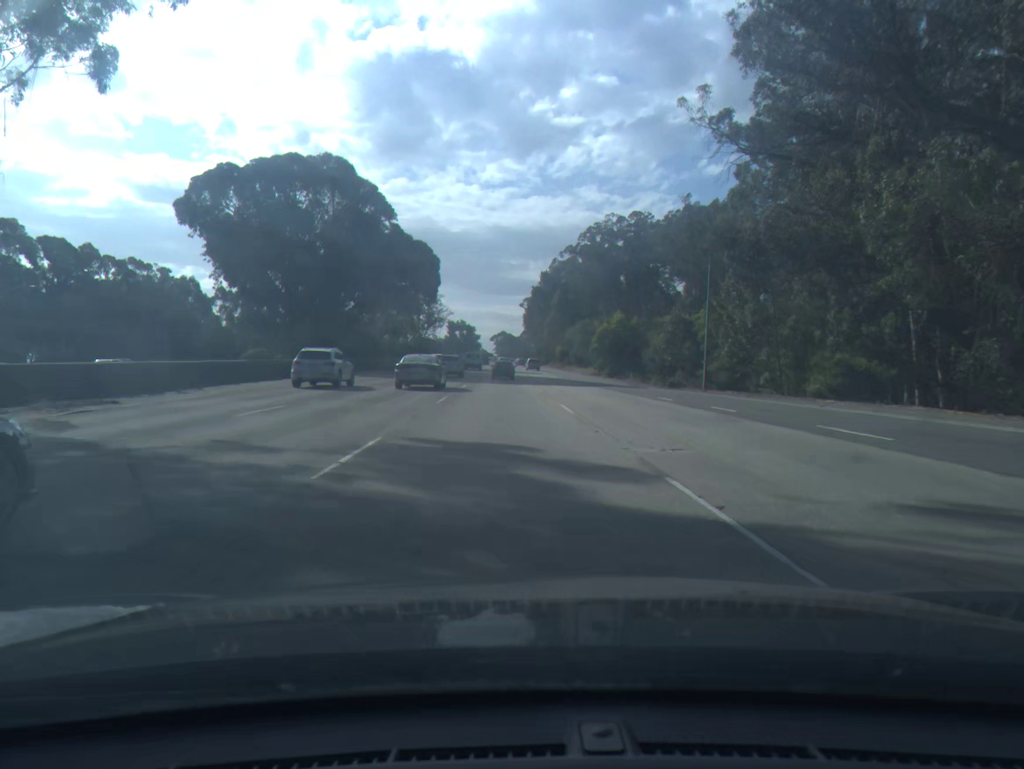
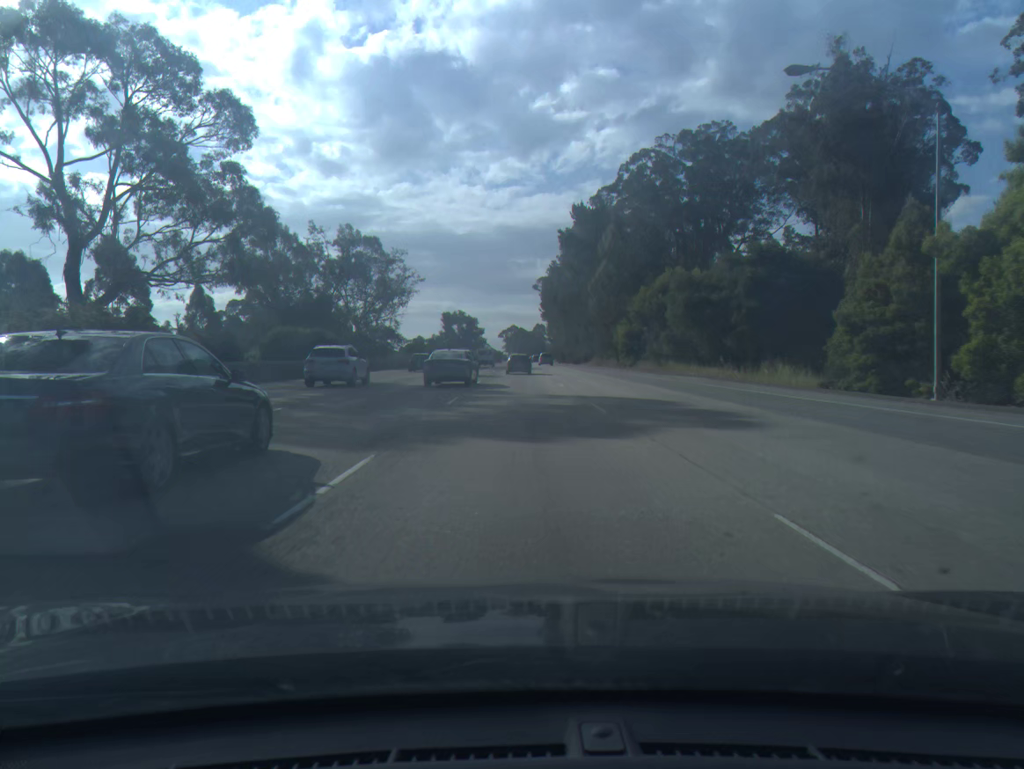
(-1.7, +75.5) m; -1°
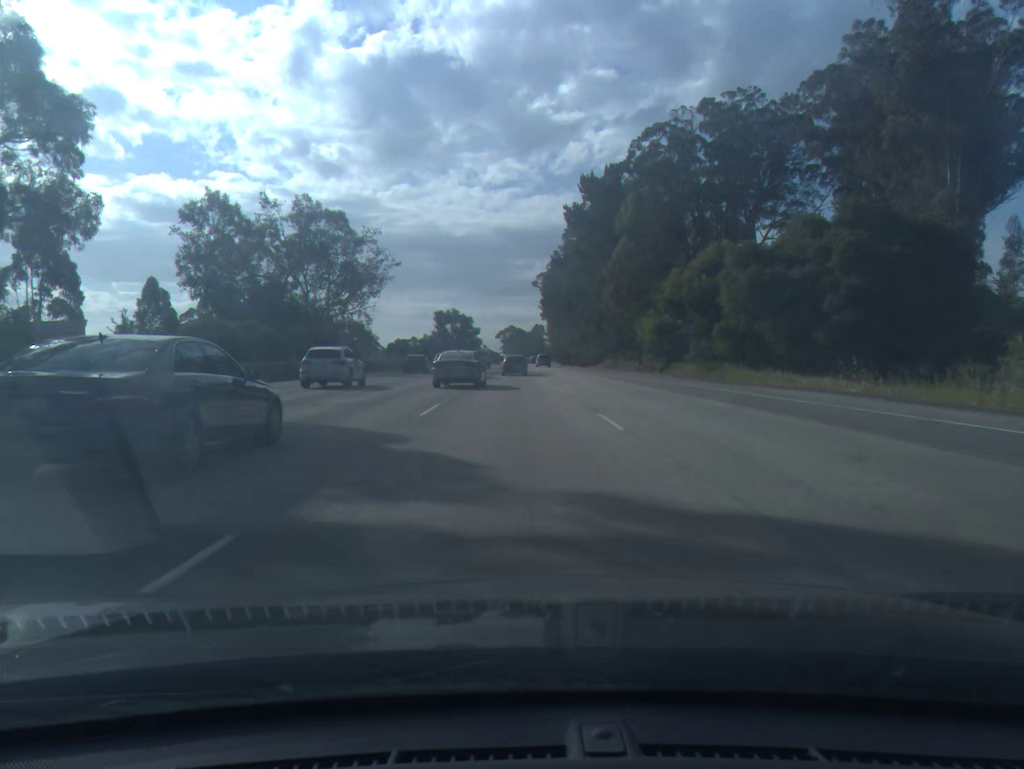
(0.0, +18.5) m; 0°
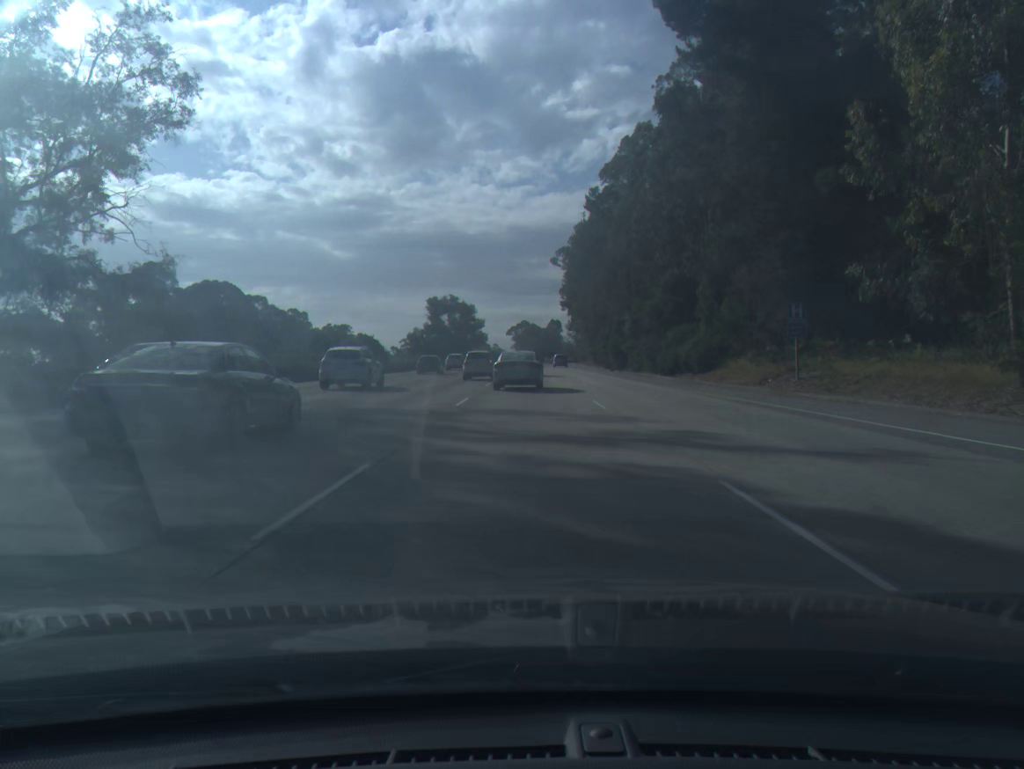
(-0.6, +54.4) m; -1°
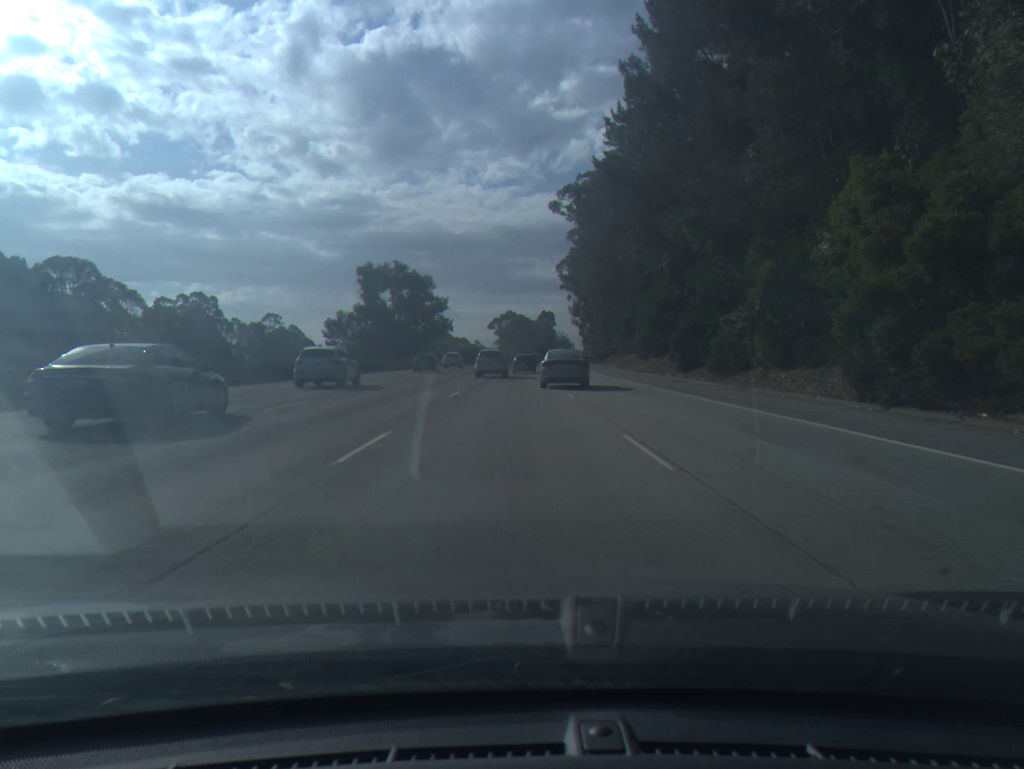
(+0.8, +69.5) m; +1°
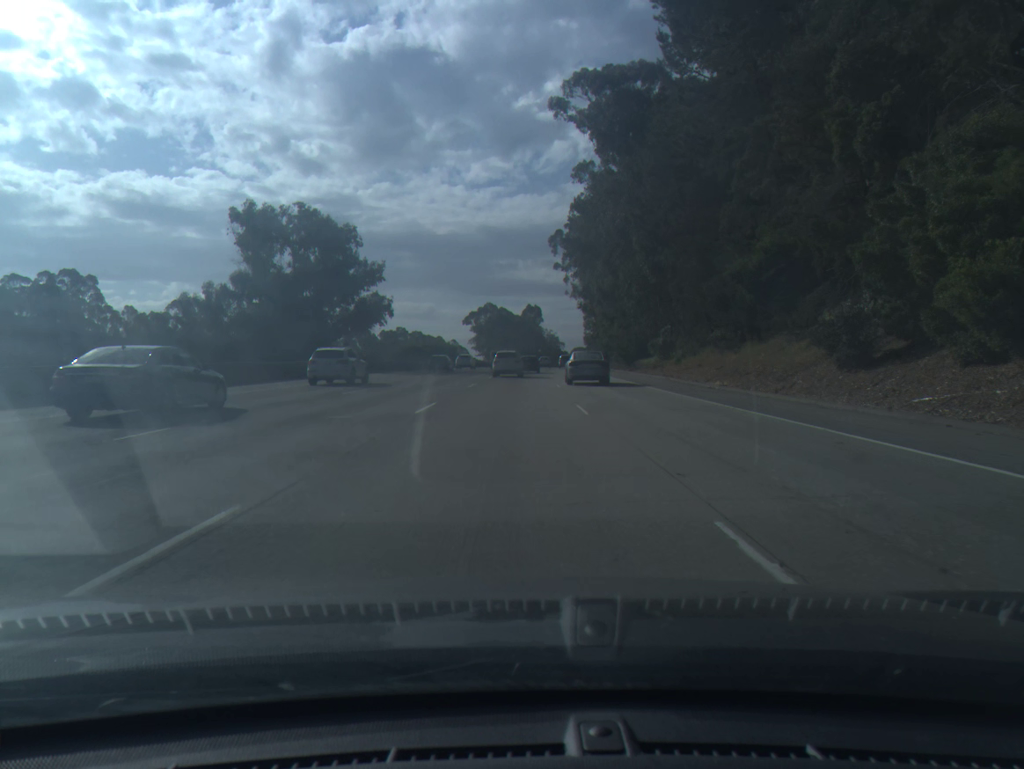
(+0.3, +50.2) m; +1°
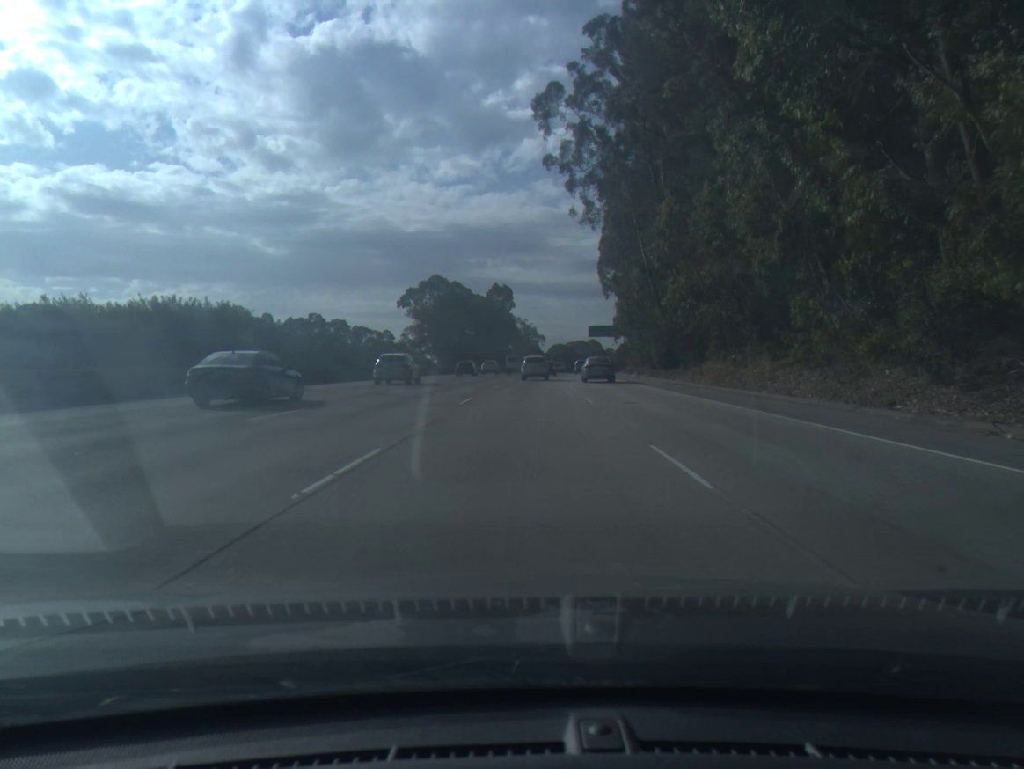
(+1.5, +82.8) m; +2°
